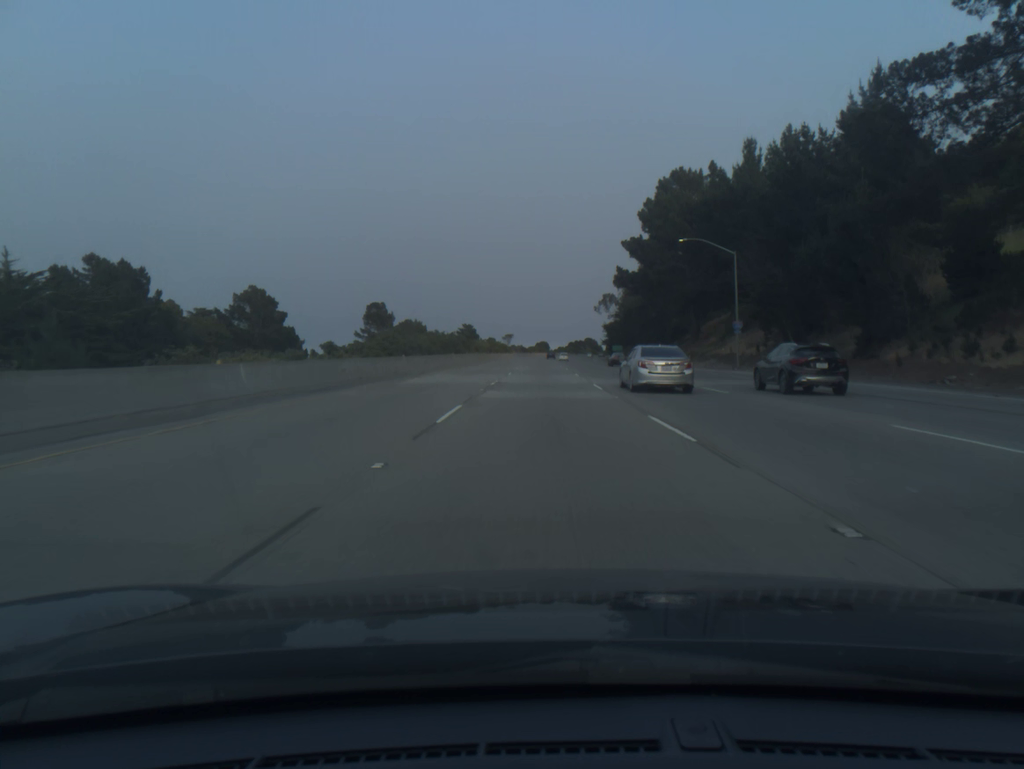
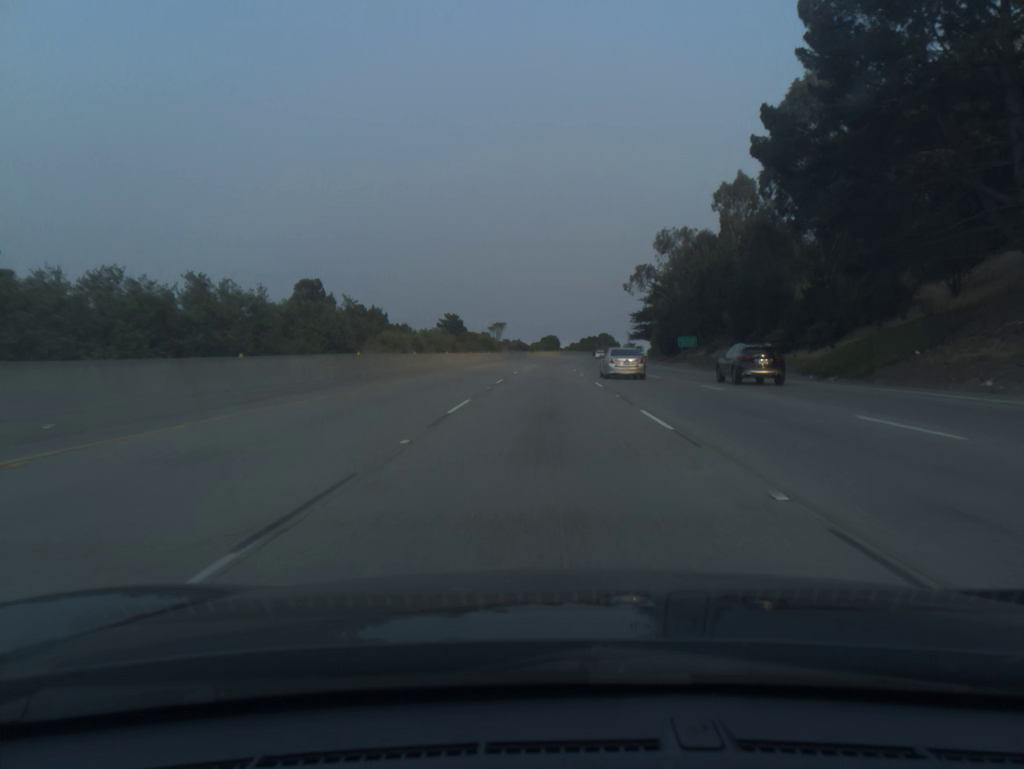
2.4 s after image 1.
(-0.3, +71.5) m; 0°
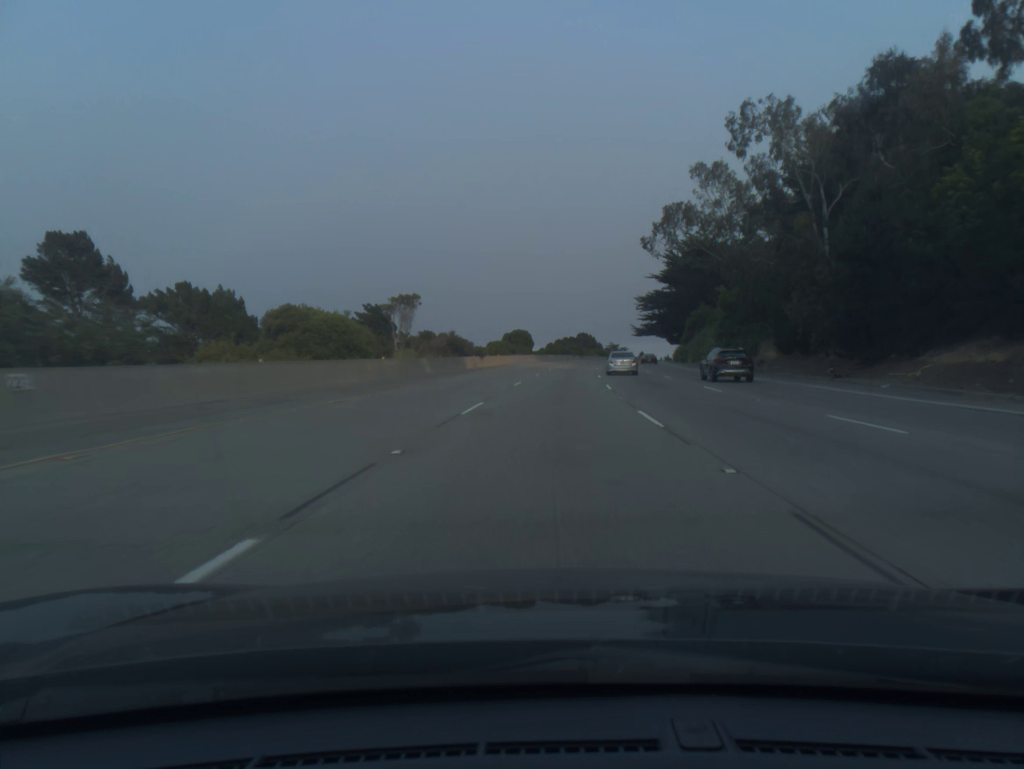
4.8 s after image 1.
(+0.8, +71.7) m; +2°
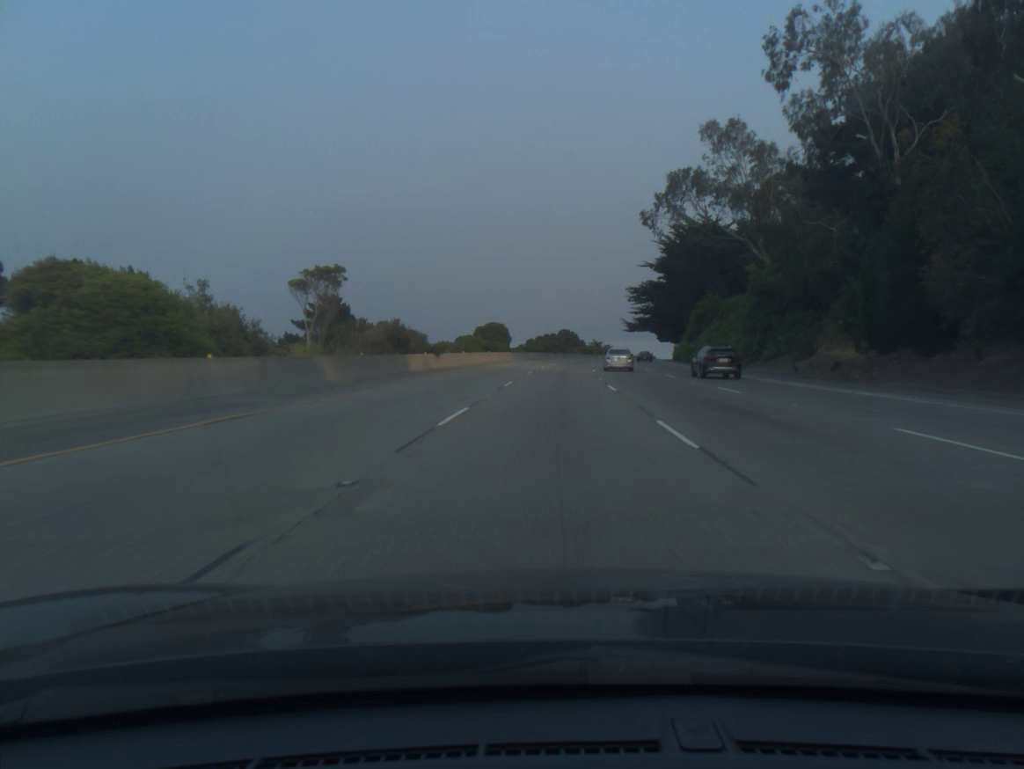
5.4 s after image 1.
(+0.2, +18.0) m; +1°
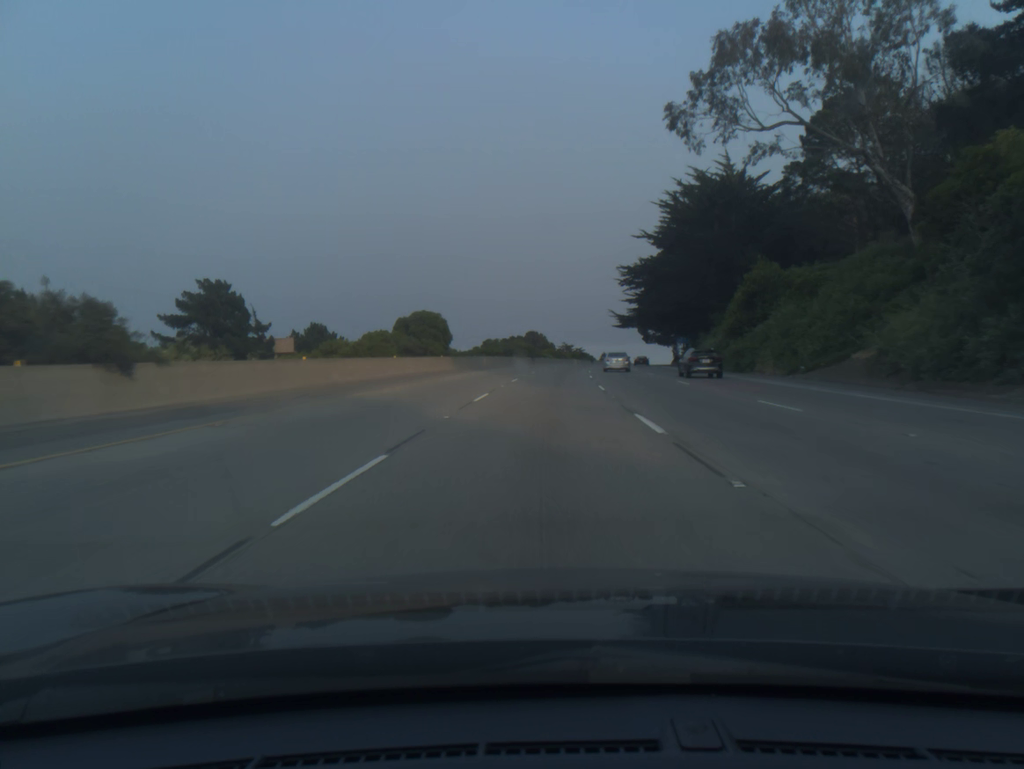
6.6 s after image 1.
(+0.8, +36.0) m; +2°
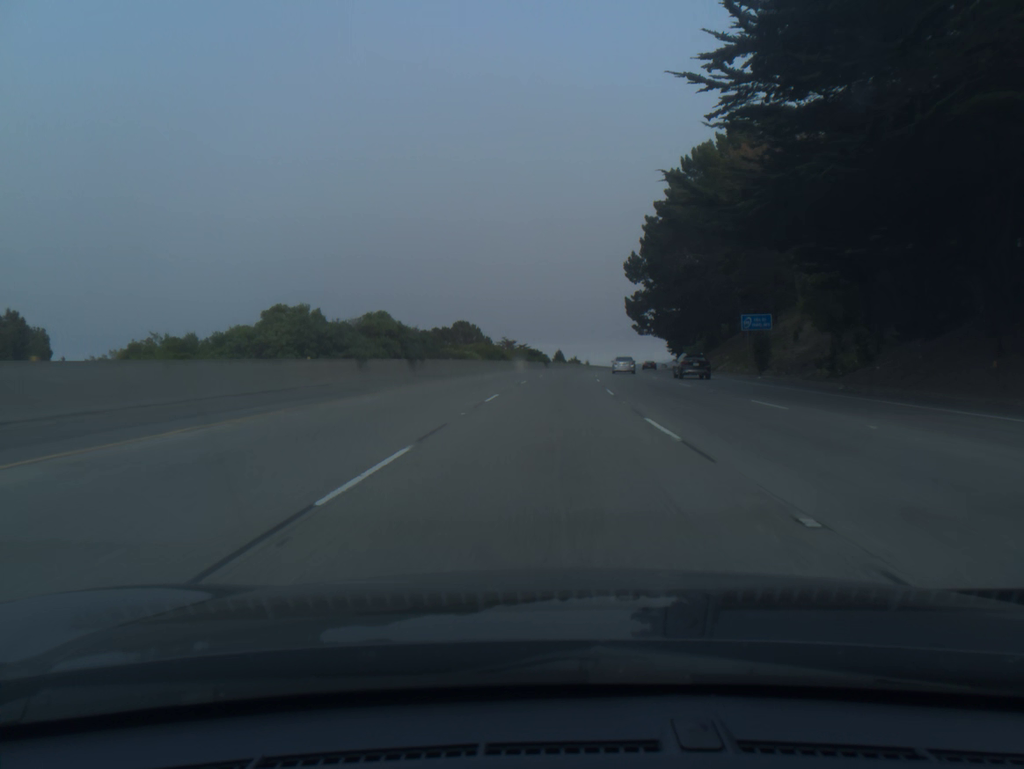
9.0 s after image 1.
(+2.4, +72.0) m; +4°
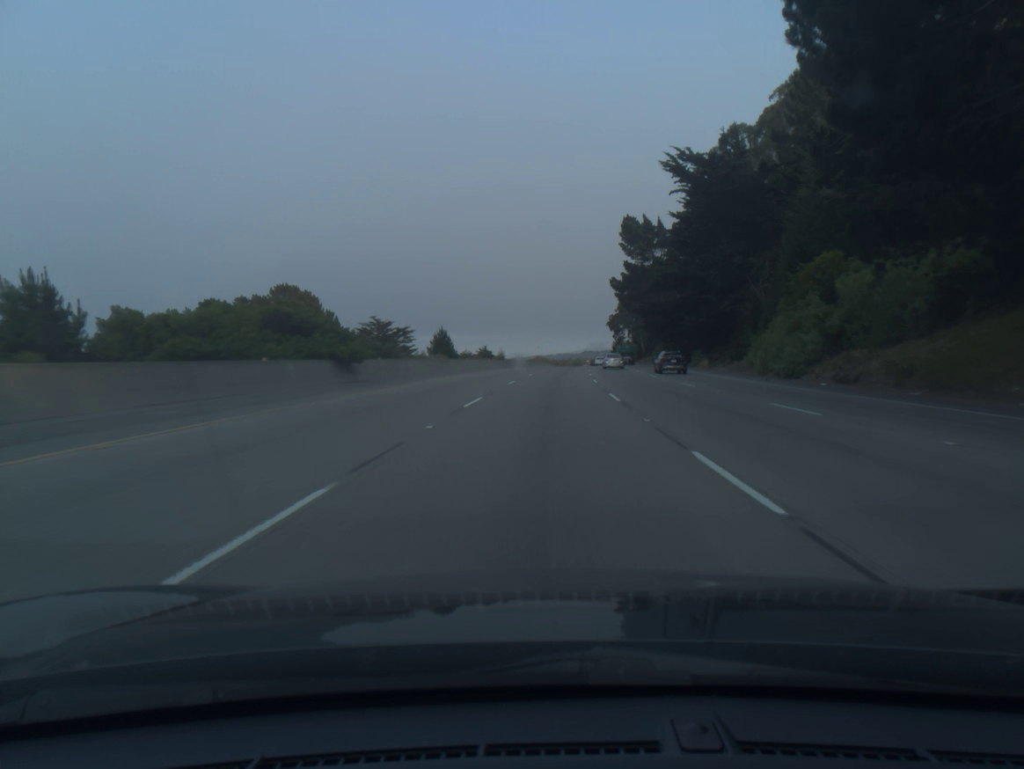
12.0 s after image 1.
(+4.8, +90.5) m; +6°
